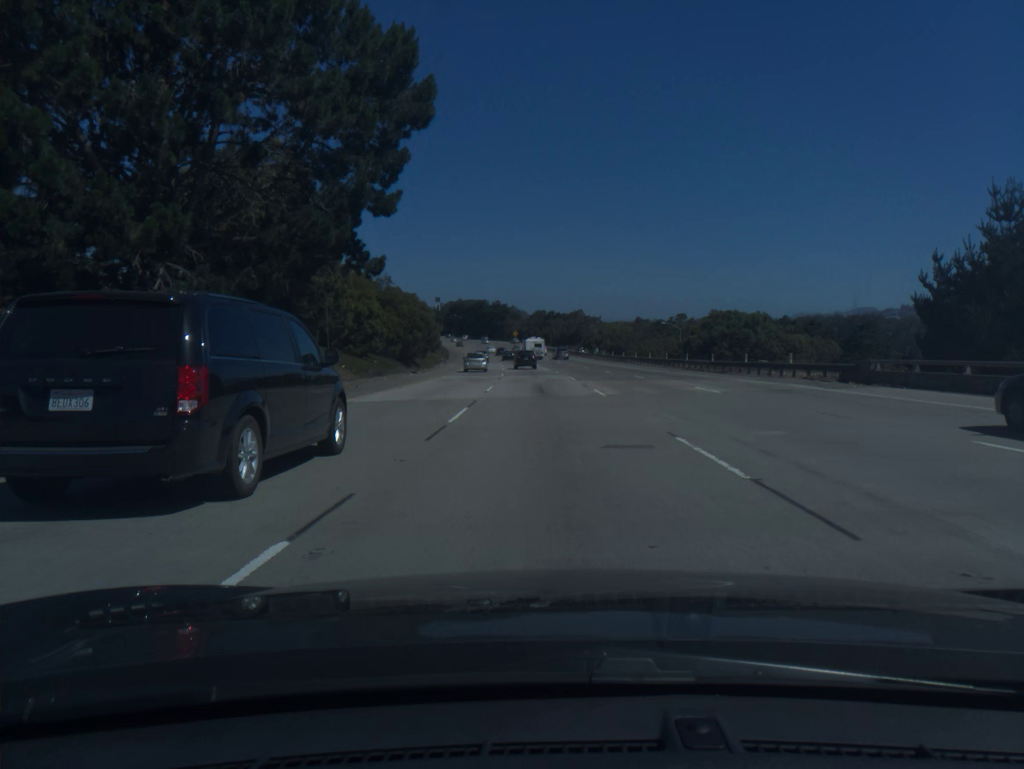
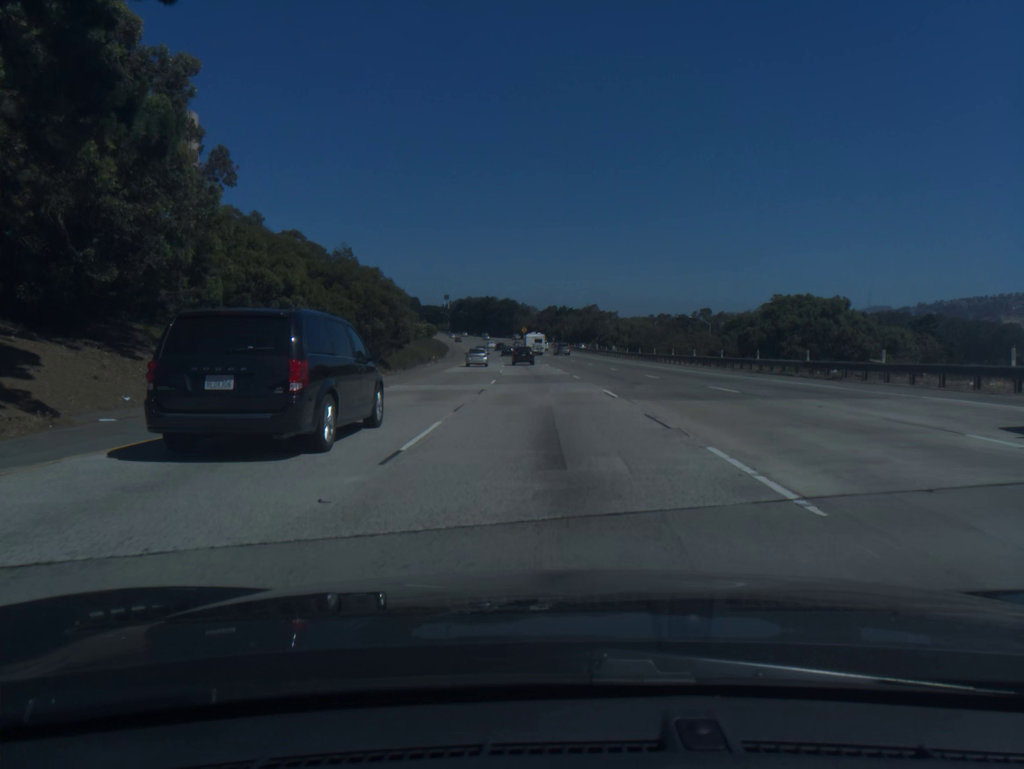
(-0.1, +17.4) m; -1°
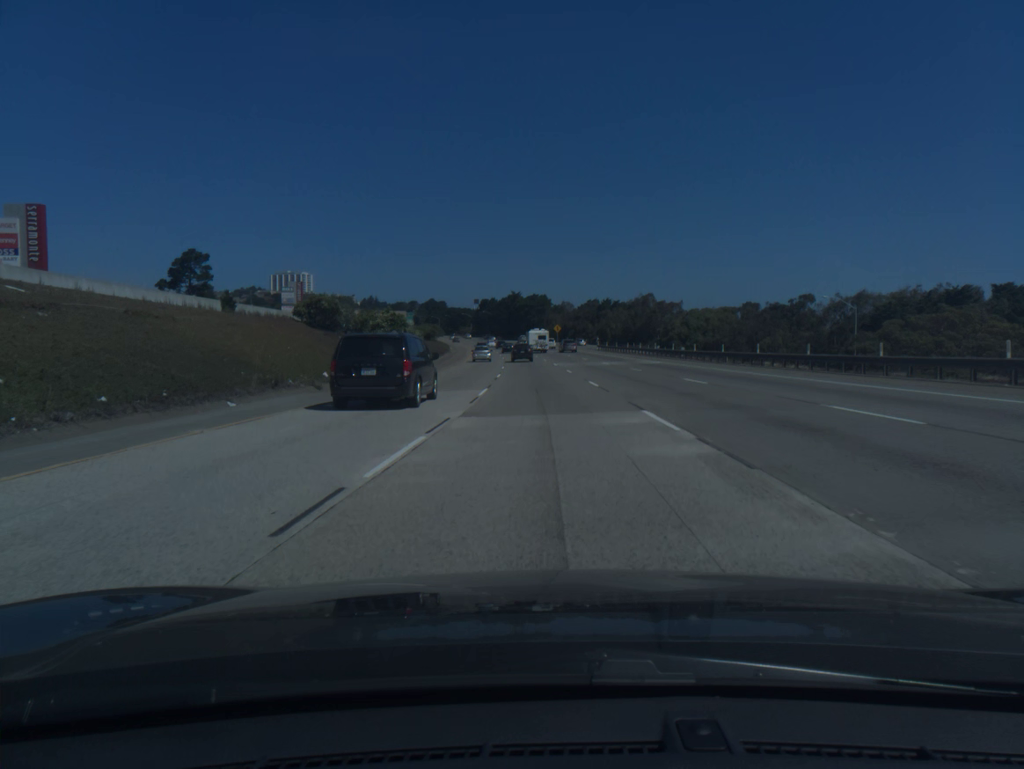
(-1.2, +52.5) m; -3°
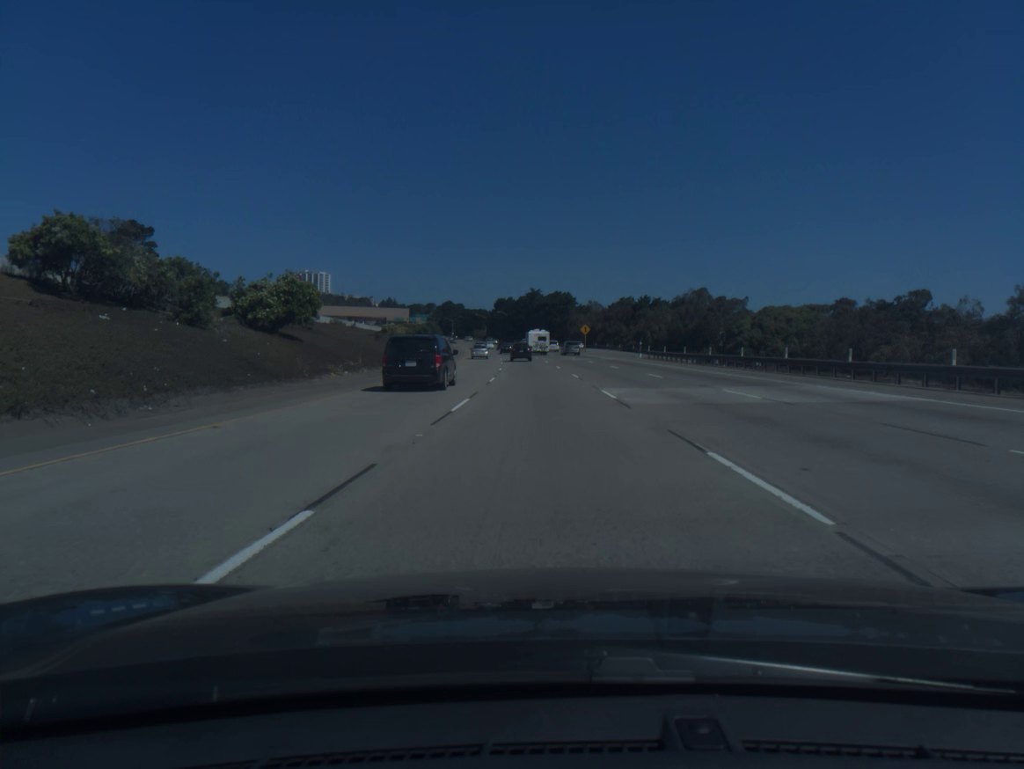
(-0.5, +35.3) m; -2°
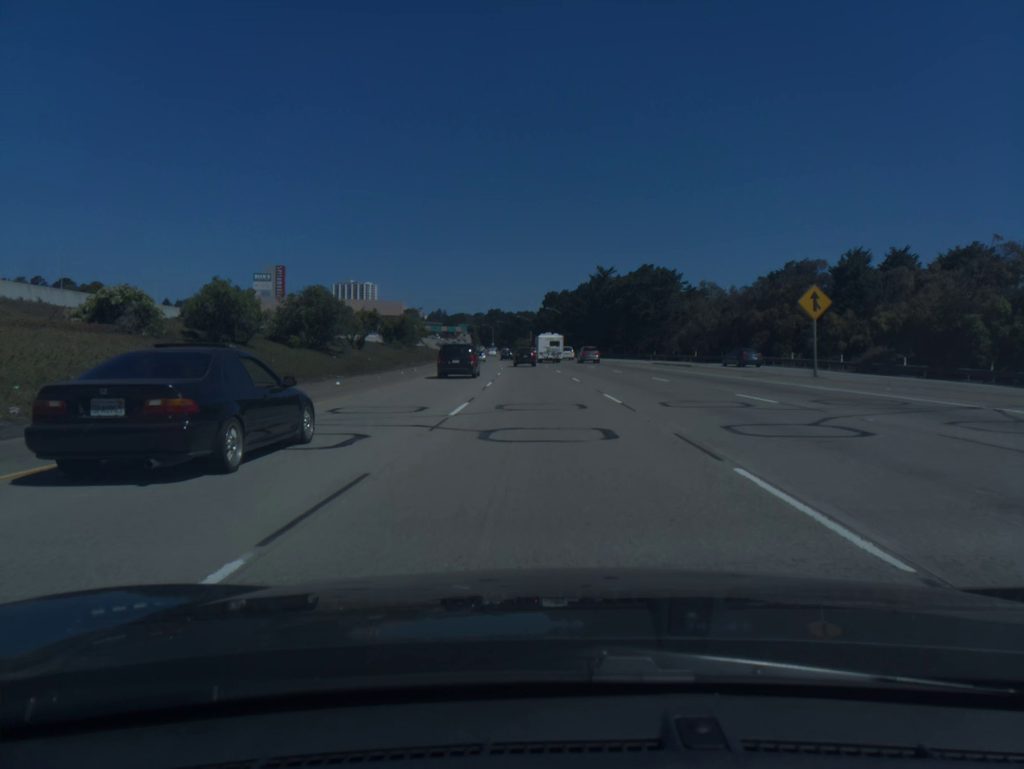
(-3.3, +88.6) m; -4°
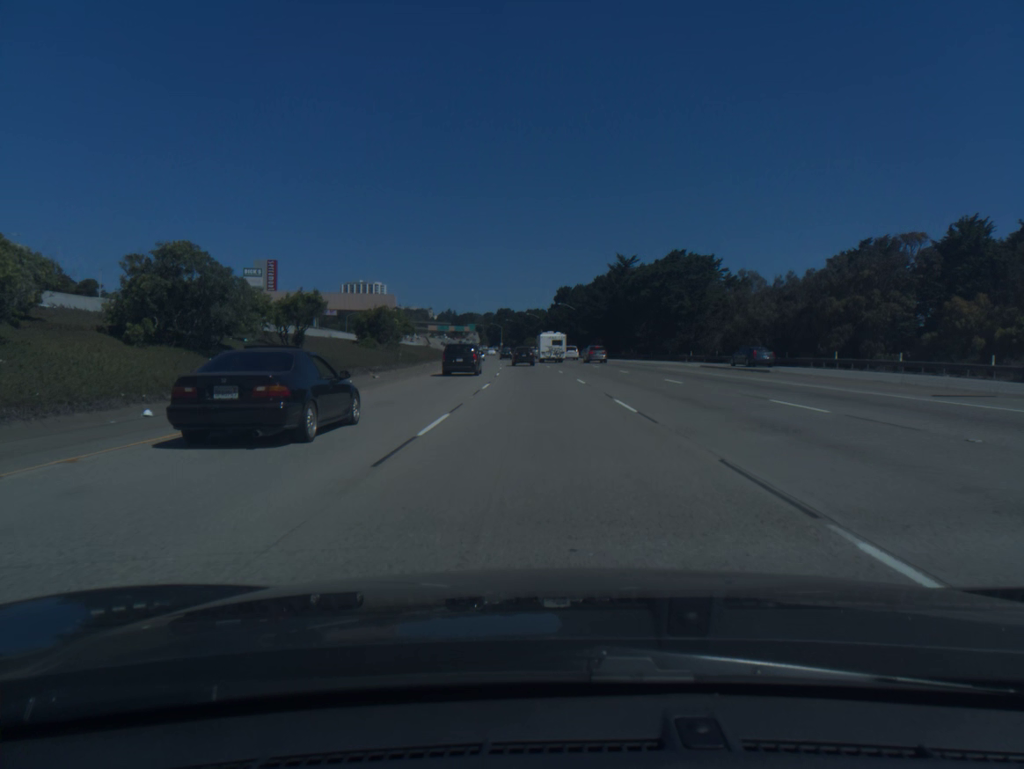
(-0.1, +17.8) m; -1°
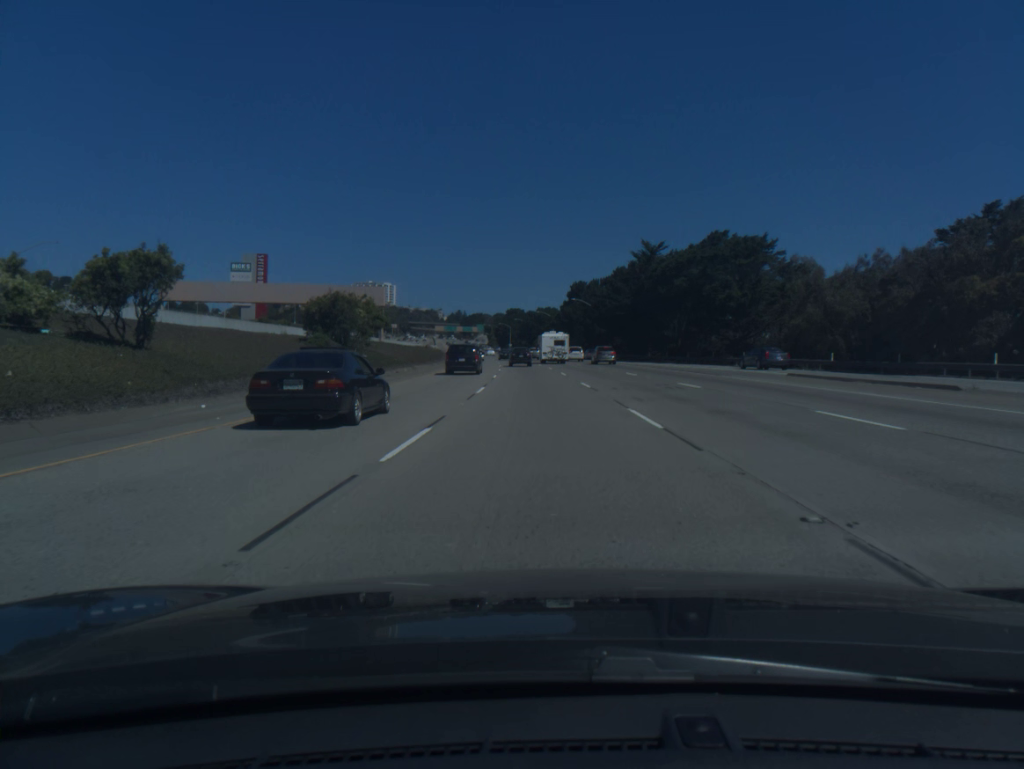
(-0.1, +17.7) m; -1°
